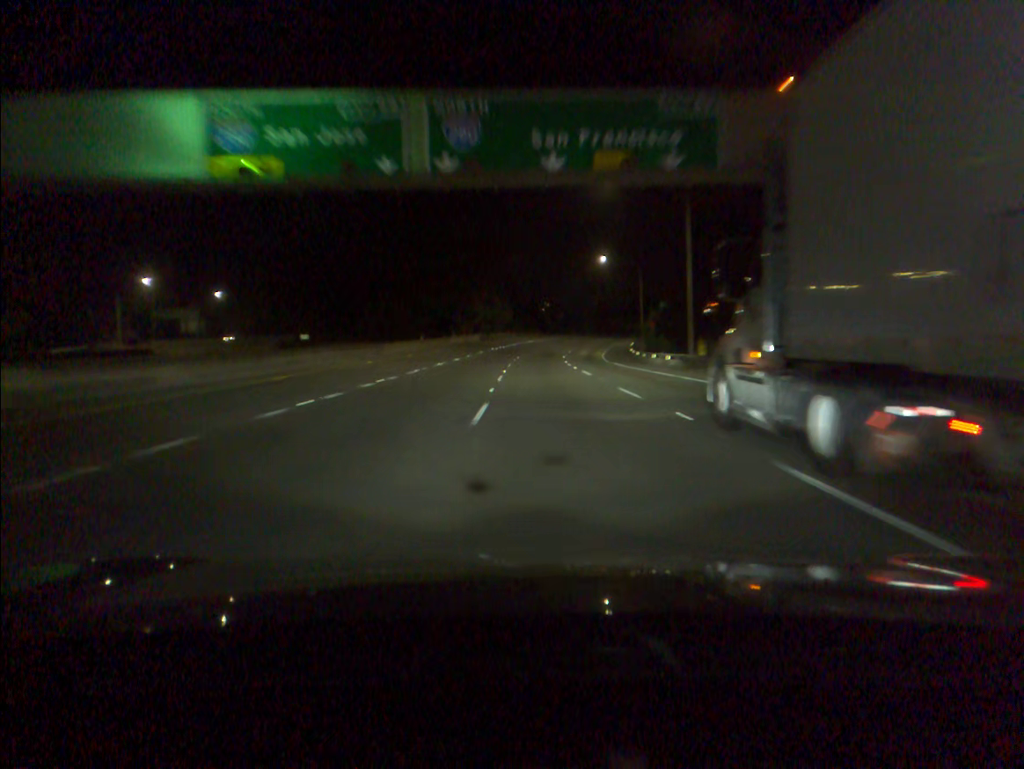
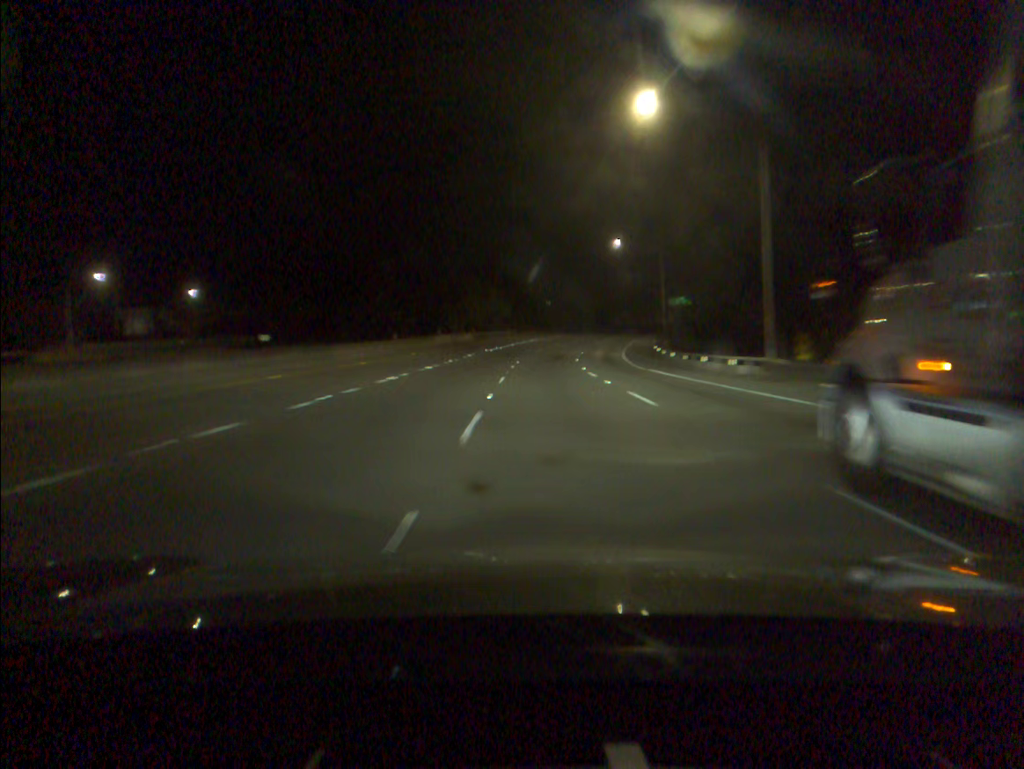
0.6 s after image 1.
(0.0, +16.0) m; 0°
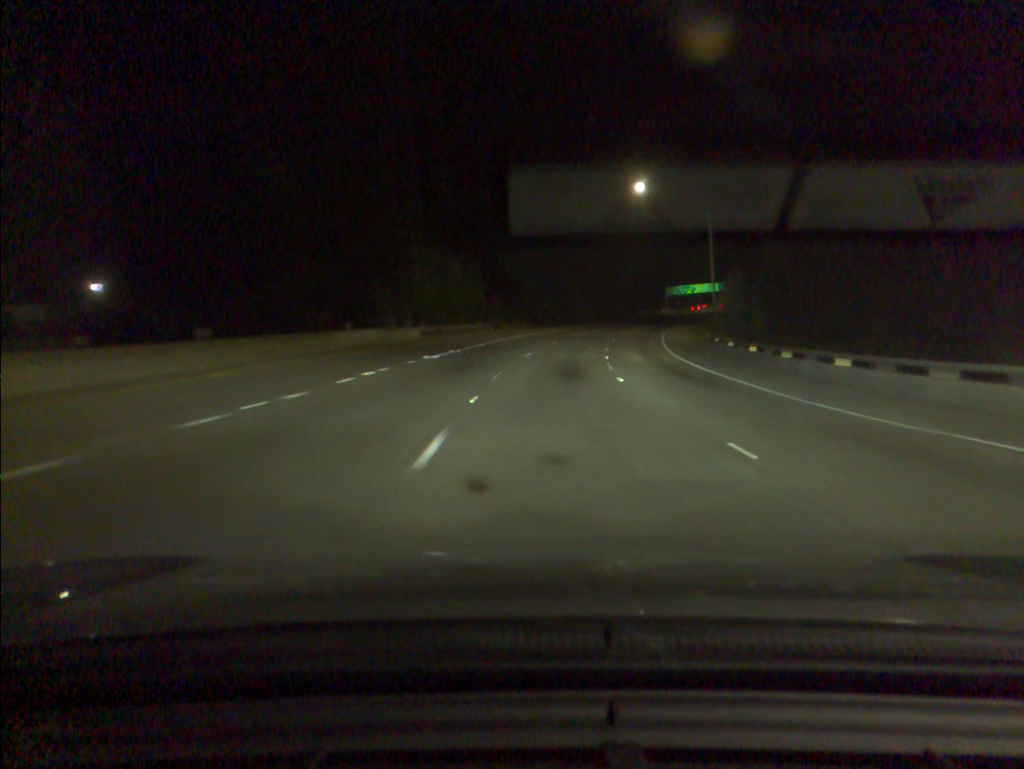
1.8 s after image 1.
(+0.2, +31.8) m; +1°
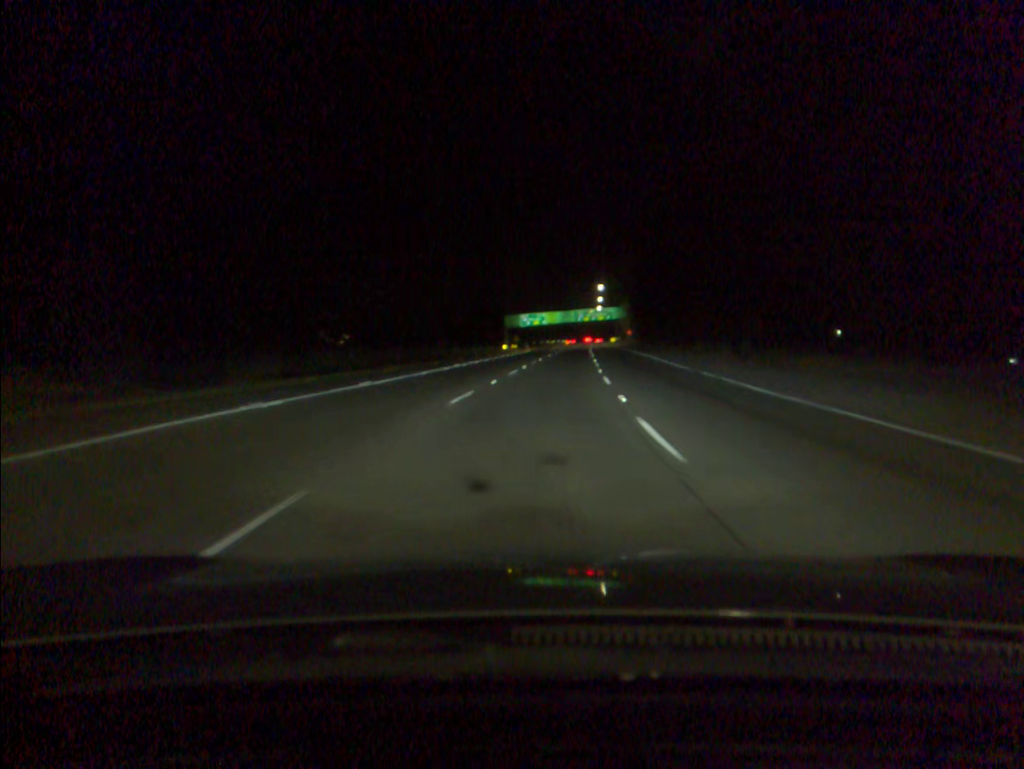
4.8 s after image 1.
(+8.5, +77.6) m; +13°
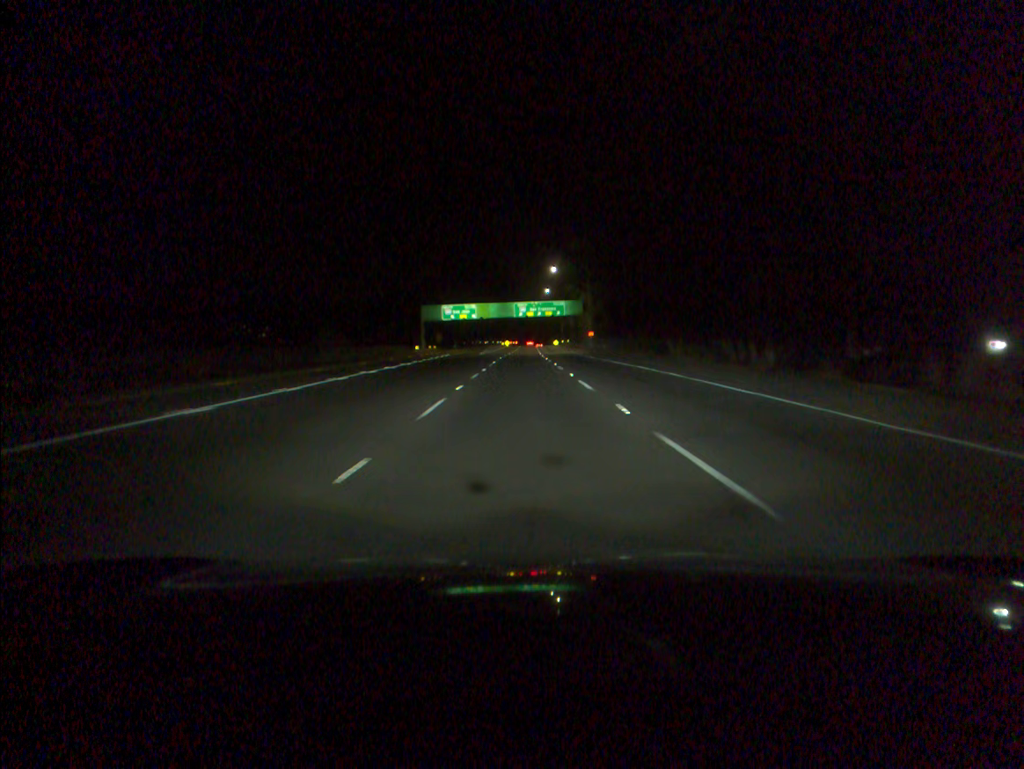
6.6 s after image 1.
(+2.1, +46.0) m; +5°
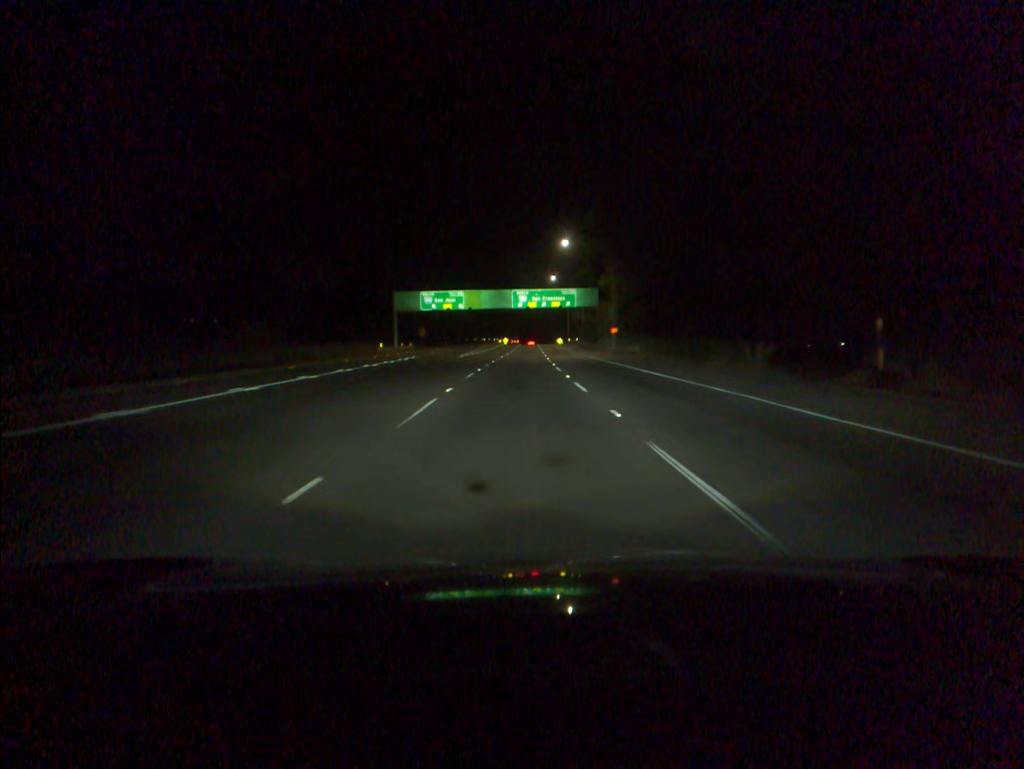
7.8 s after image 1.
(+0.1, +29.9) m; 0°
